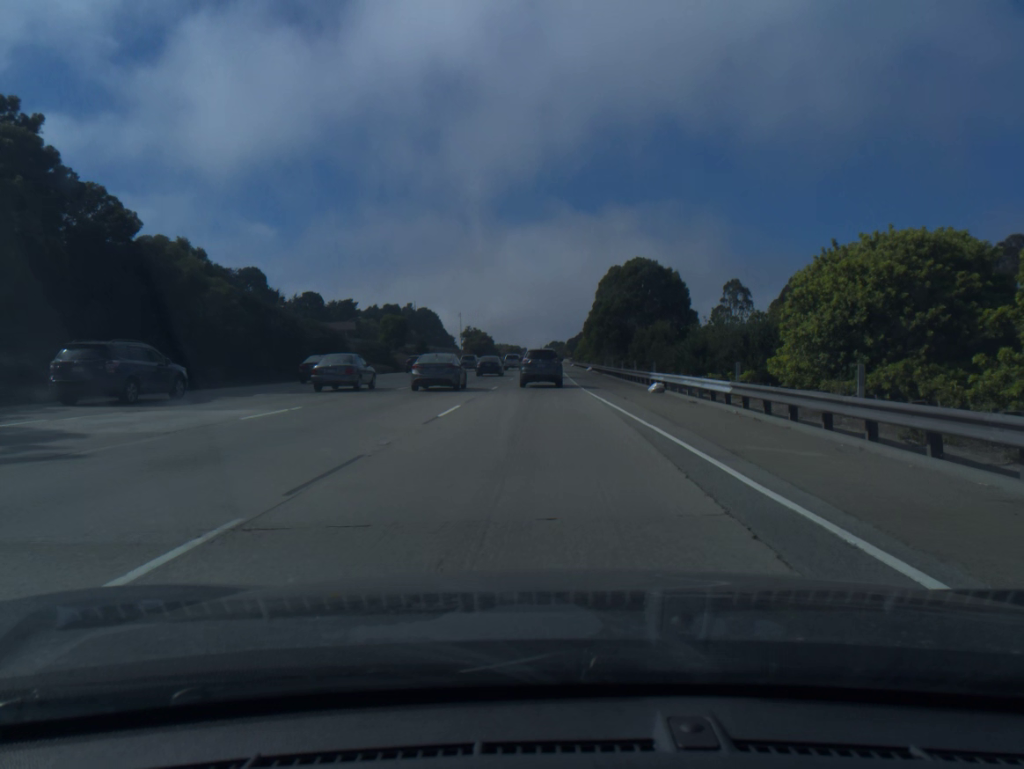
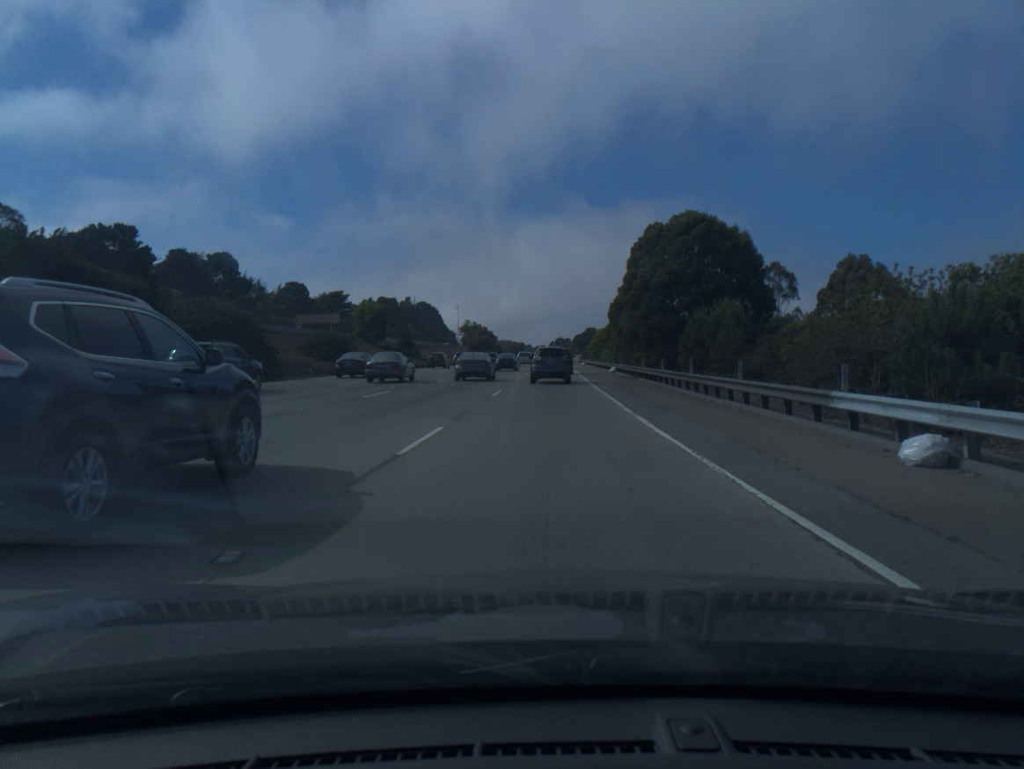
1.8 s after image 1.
(-0.1, +20.9) m; 0°
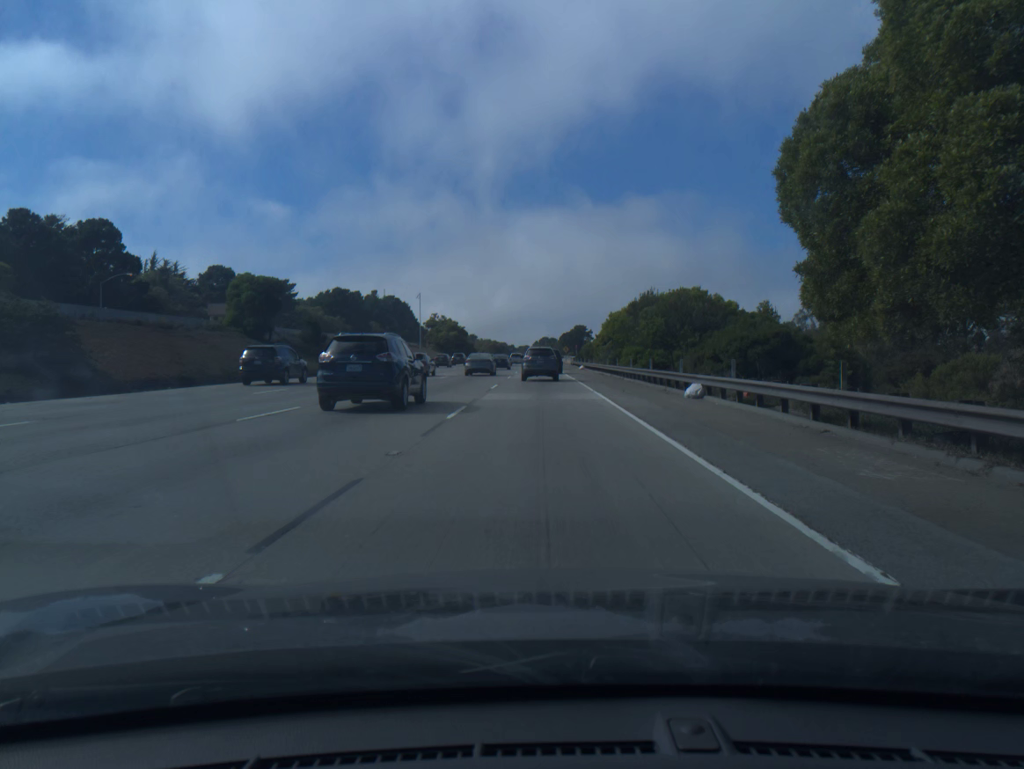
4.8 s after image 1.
(+0.5, +38.3) m; +1°
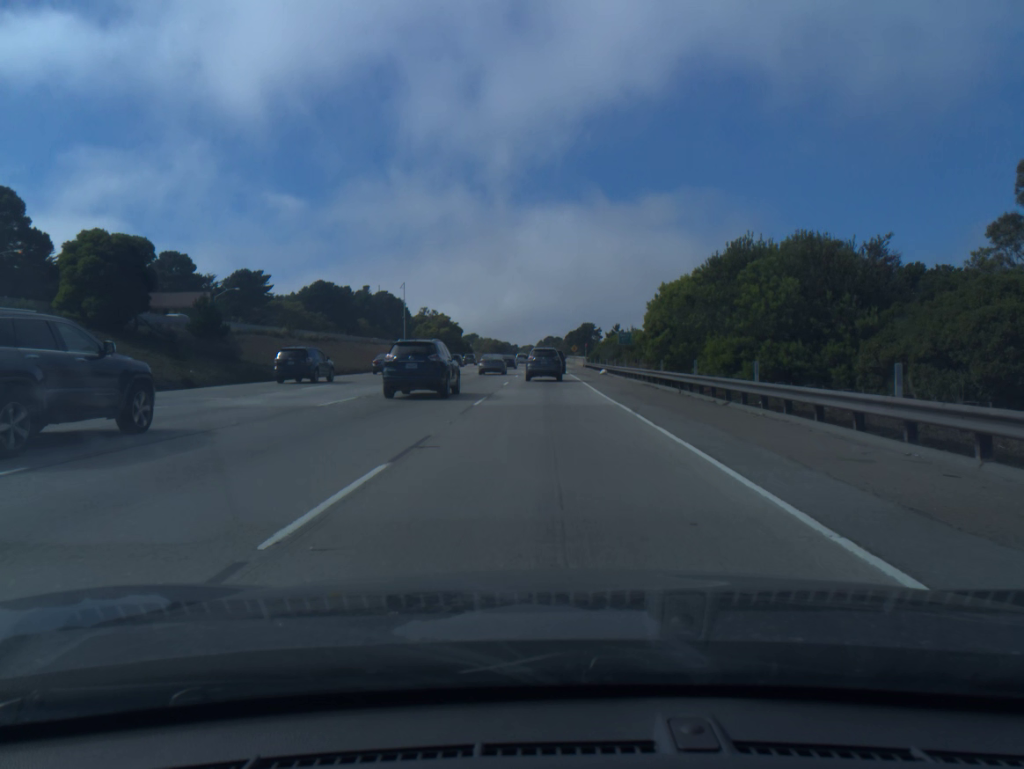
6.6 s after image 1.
(-0.1, +24.6) m; 0°
